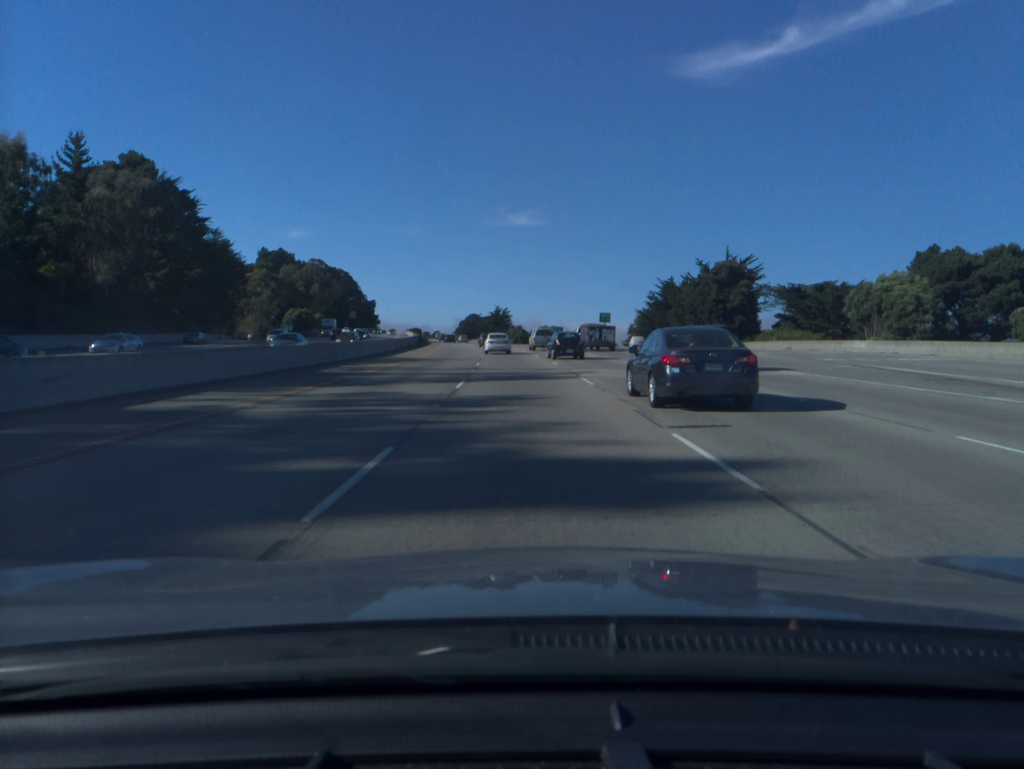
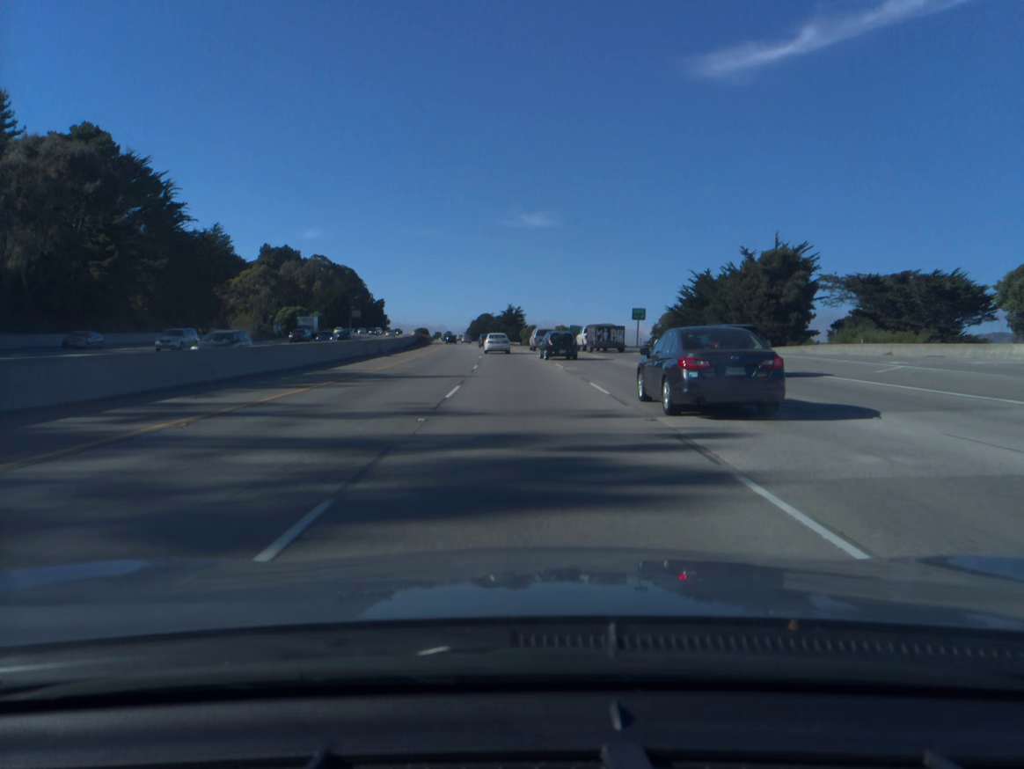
(-0.2, +17.8) m; -1°
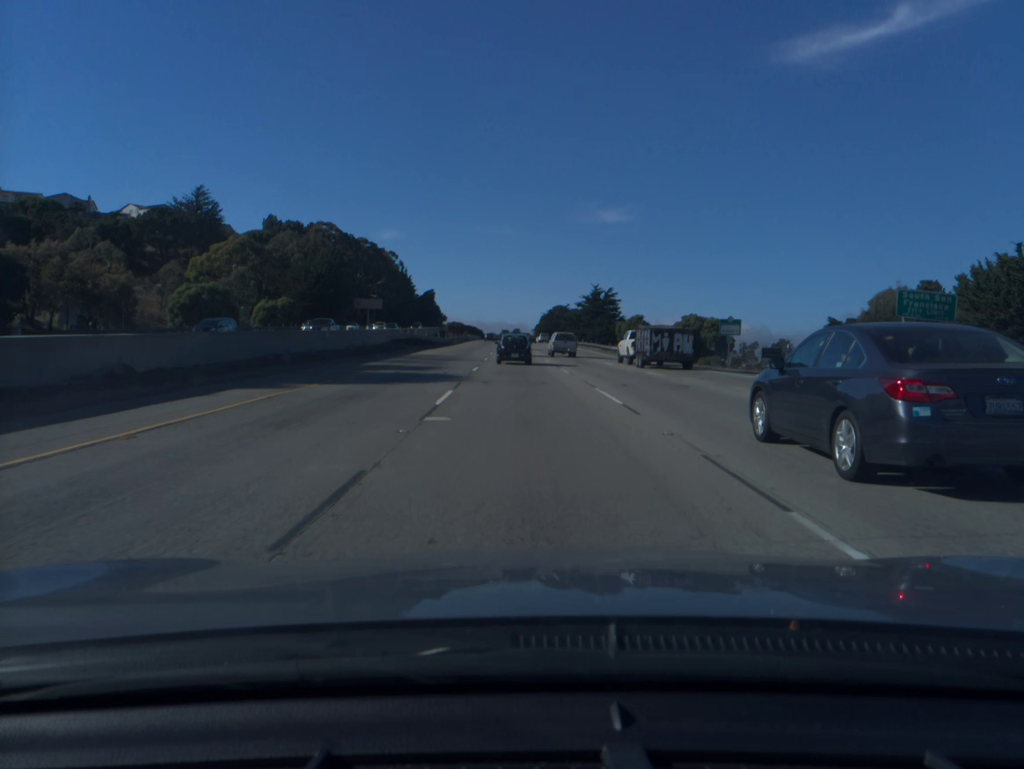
(-4.3, +89.3) m; -5°
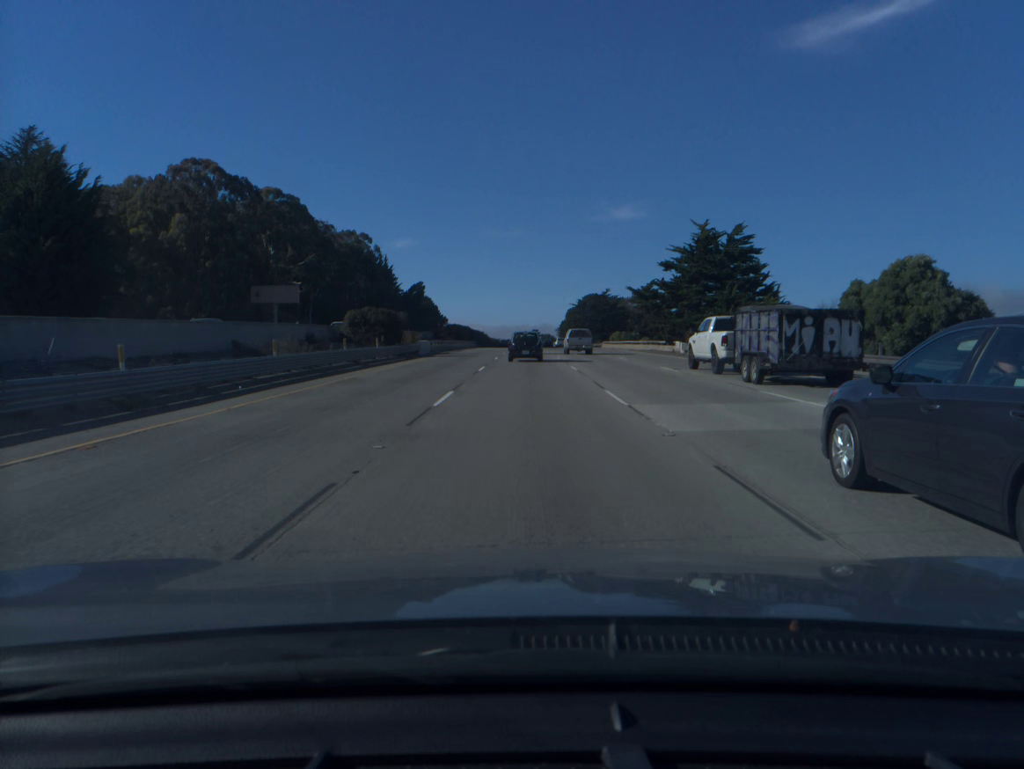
(-1.7, +88.2) m; -1°
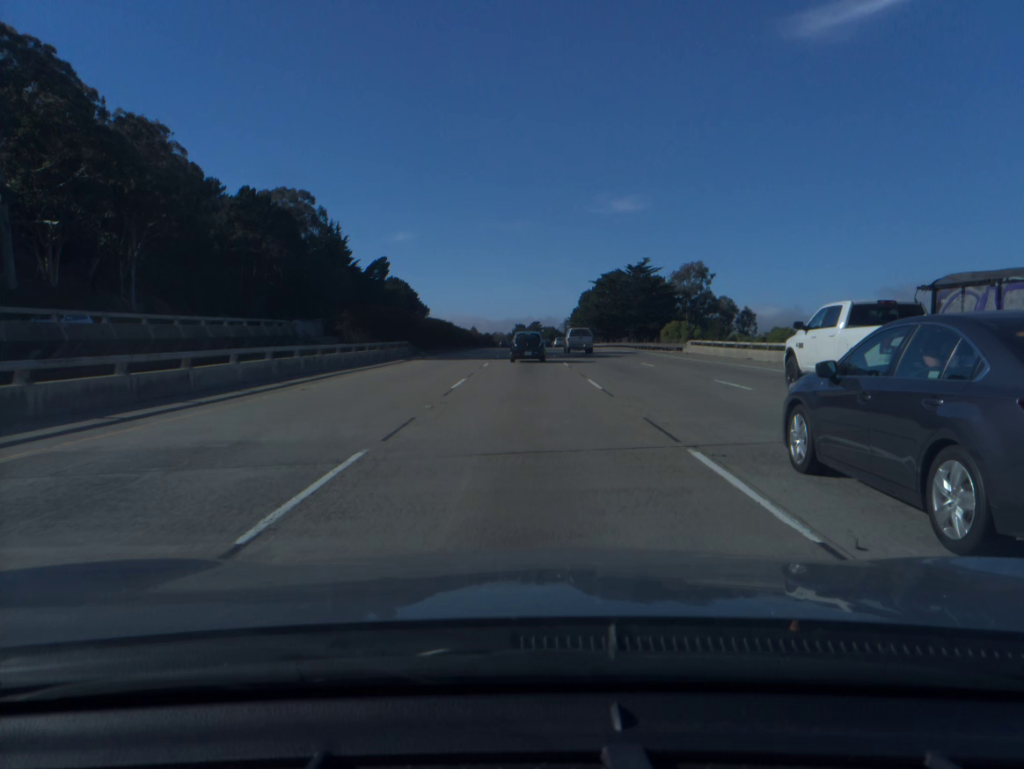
(+0.1, +68.8) m; 0°
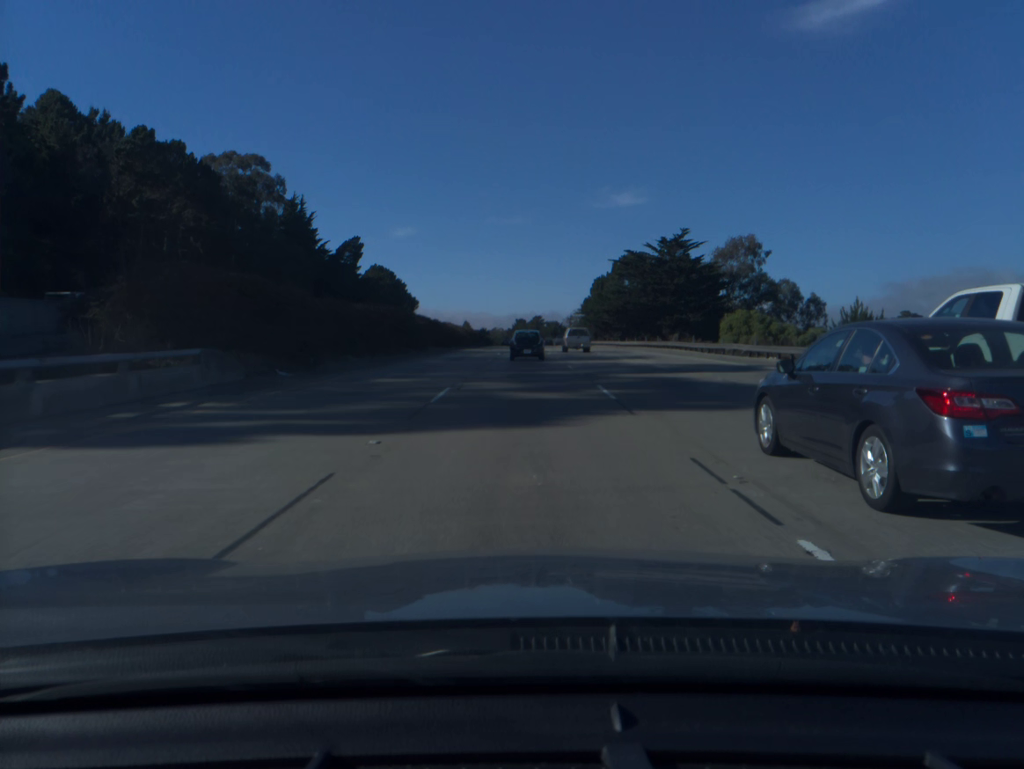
(0.0, +33.6) m; 0°
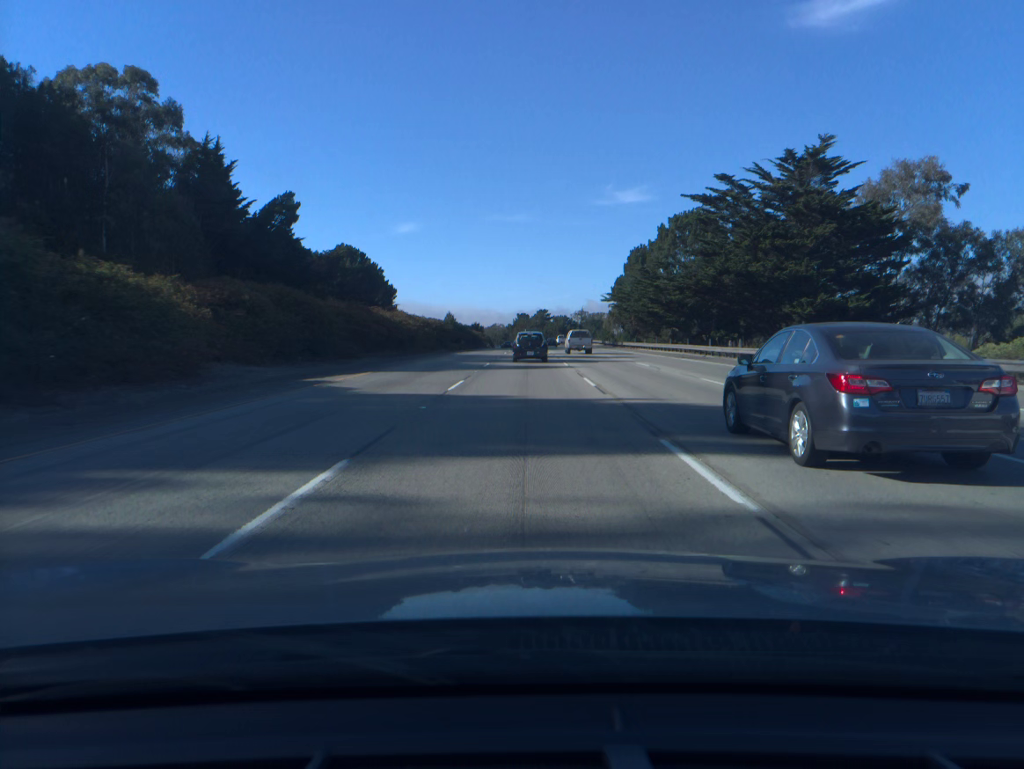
(-0.1, +49.7) m; 0°
